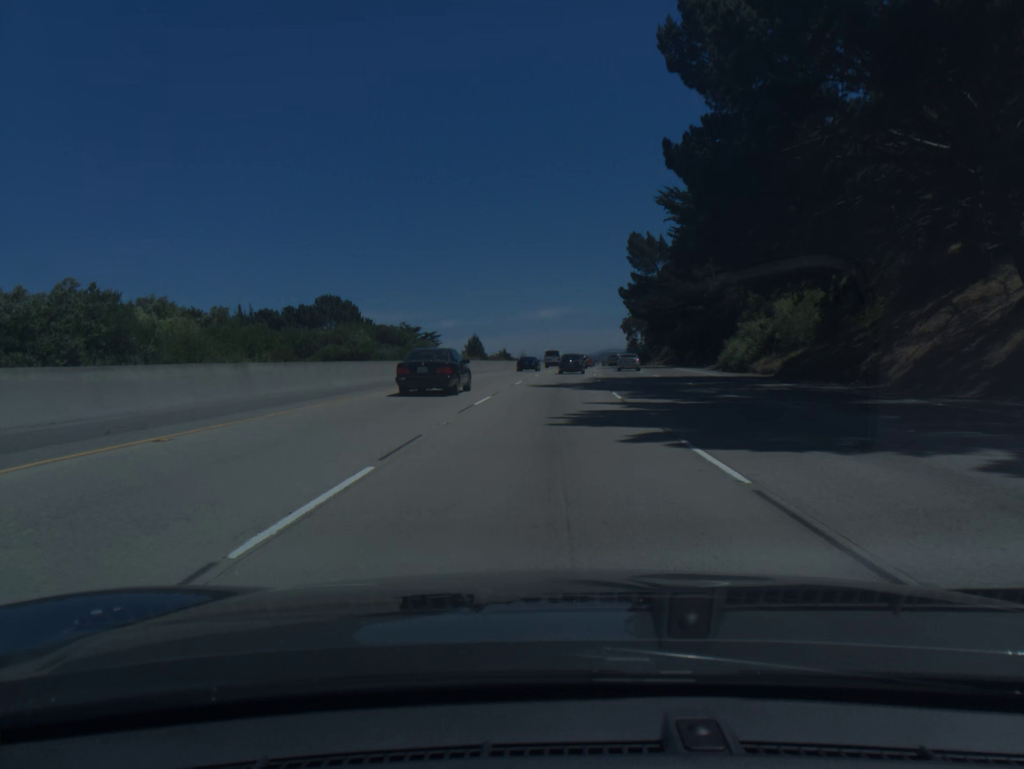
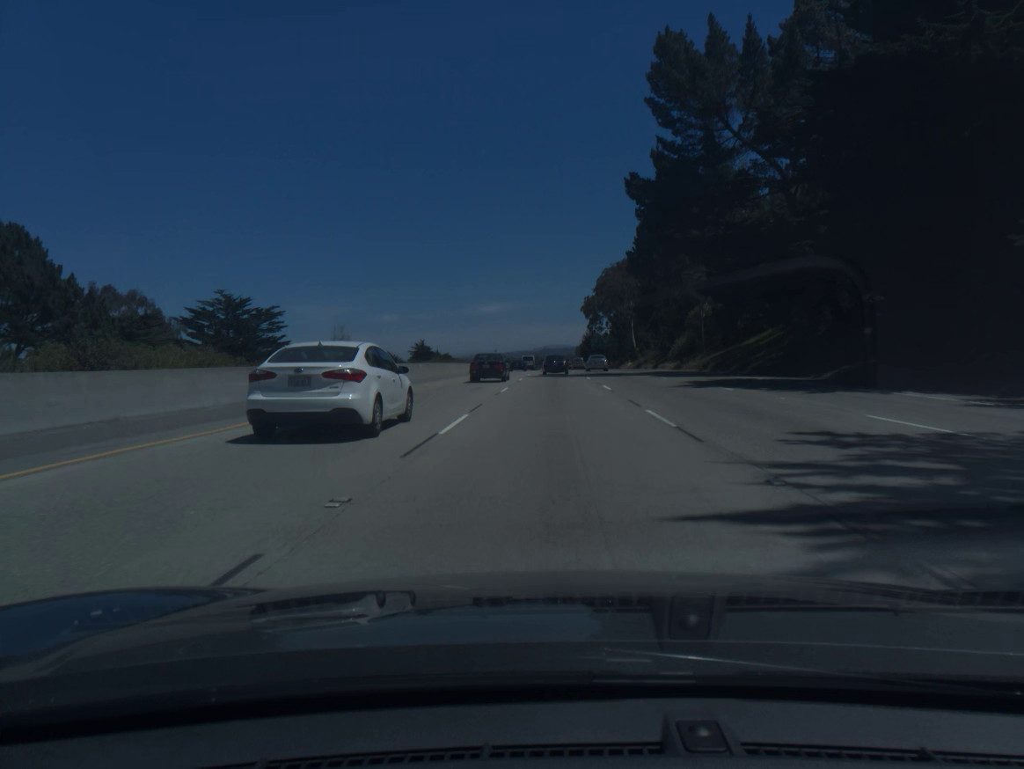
(+3.1, +80.2) m; +4°
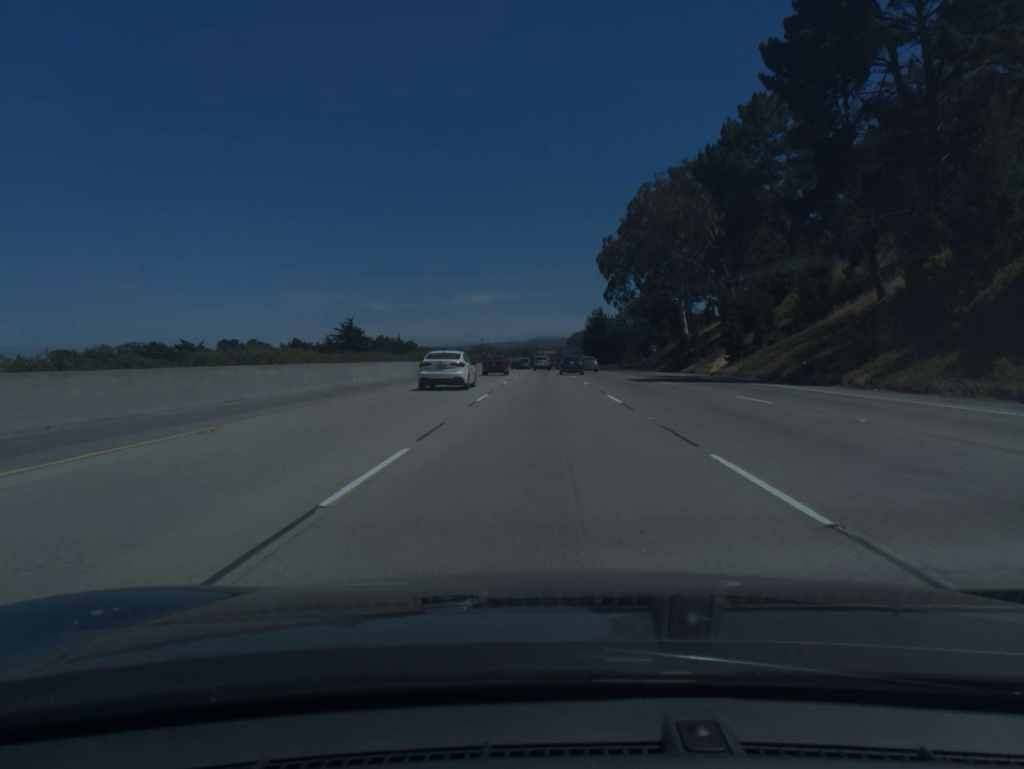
(+0.8, +78.7) m; +1°
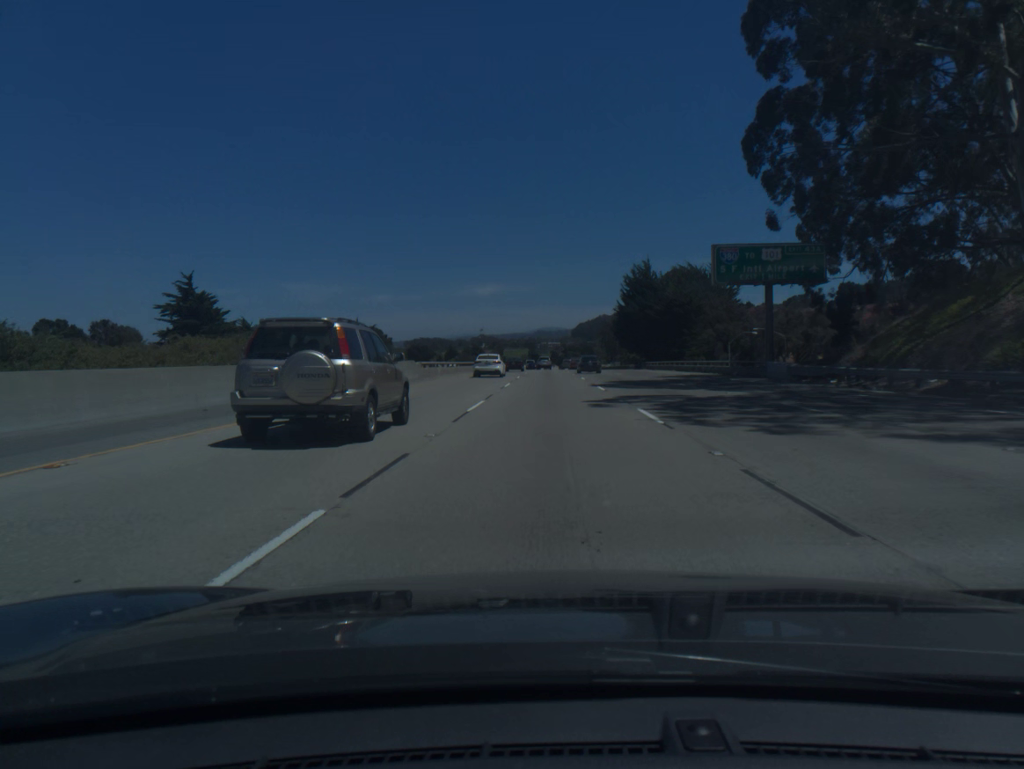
(-0.6, +77.0) m; -1°
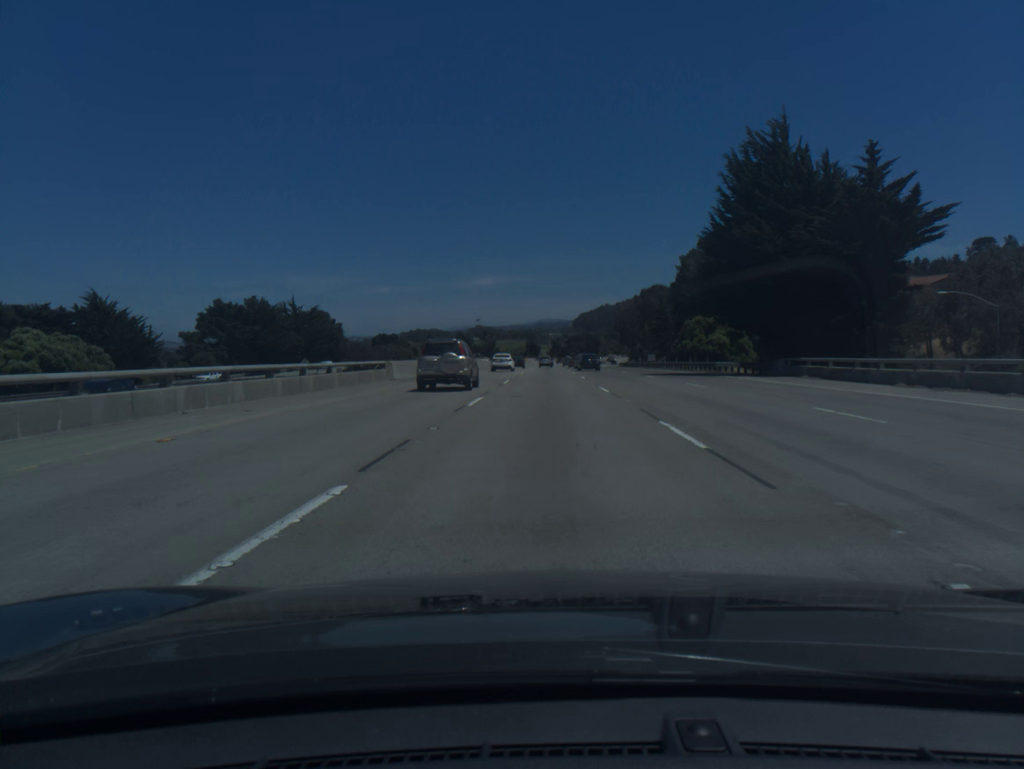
(+0.5, +61.3) m; 0°
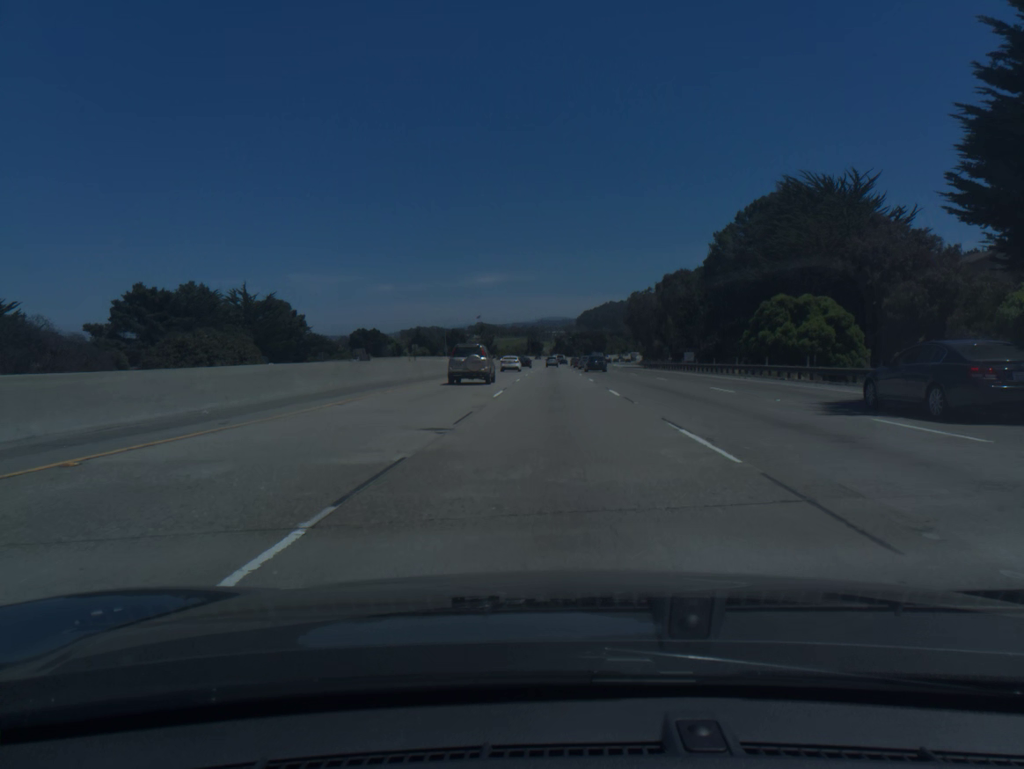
(-0.1, +30.8) m; 0°
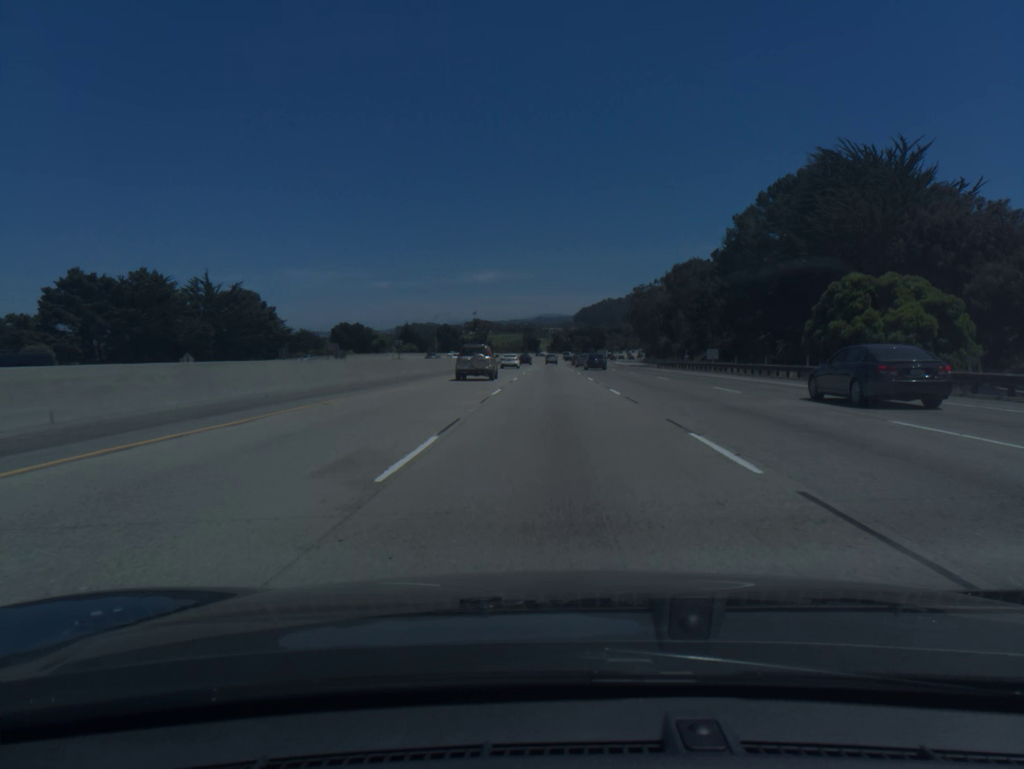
(0.0, +15.4) m; 0°
